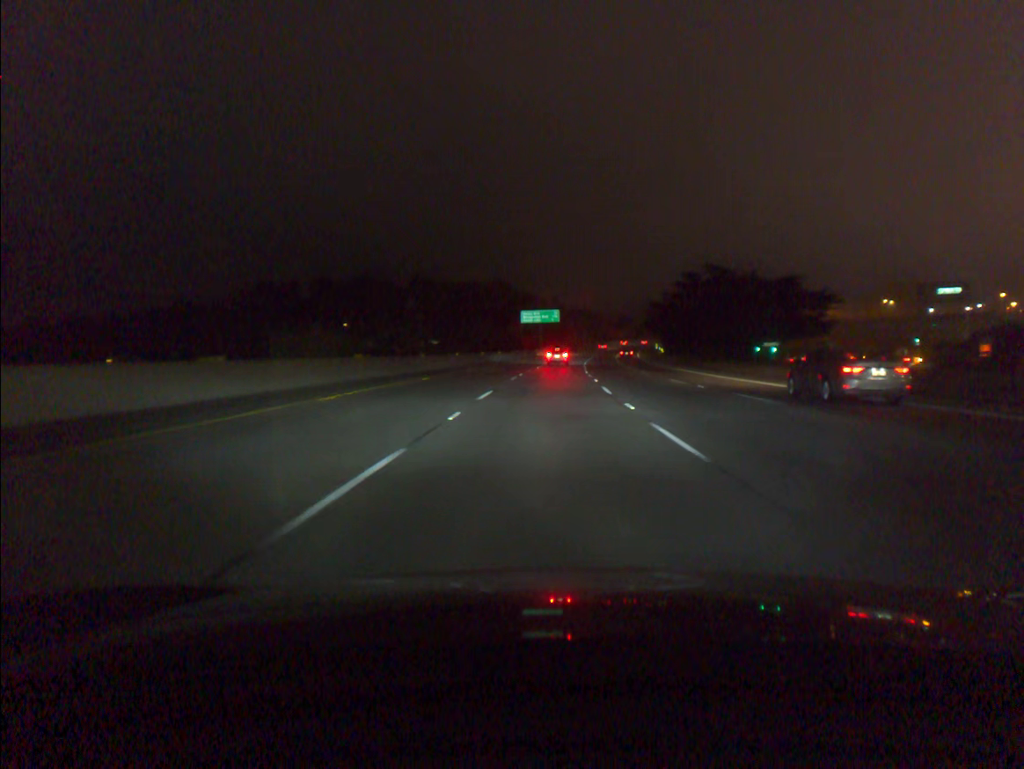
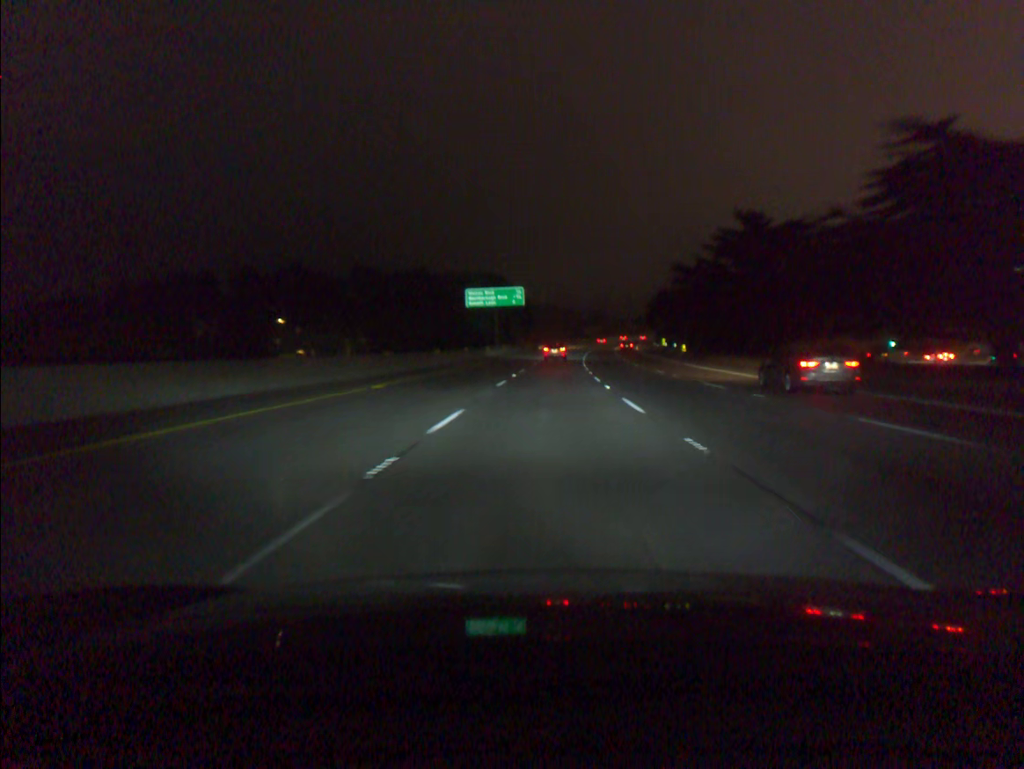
(+1.2, +52.5) m; +3°
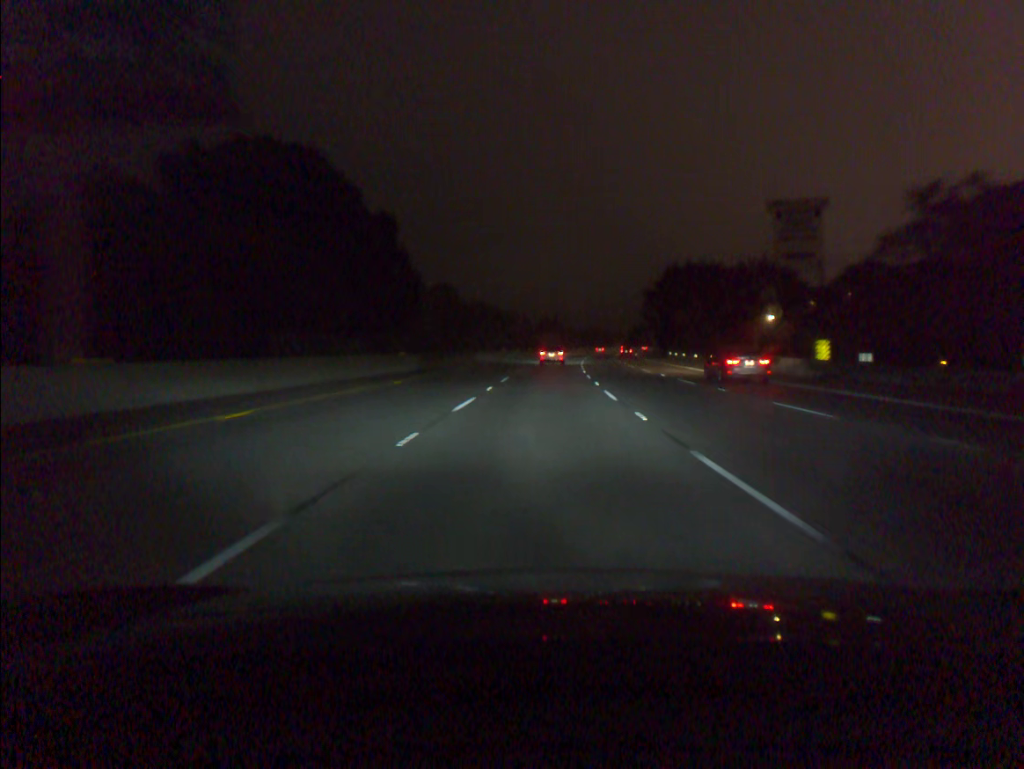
(+3.0, +83.4) m; +4°
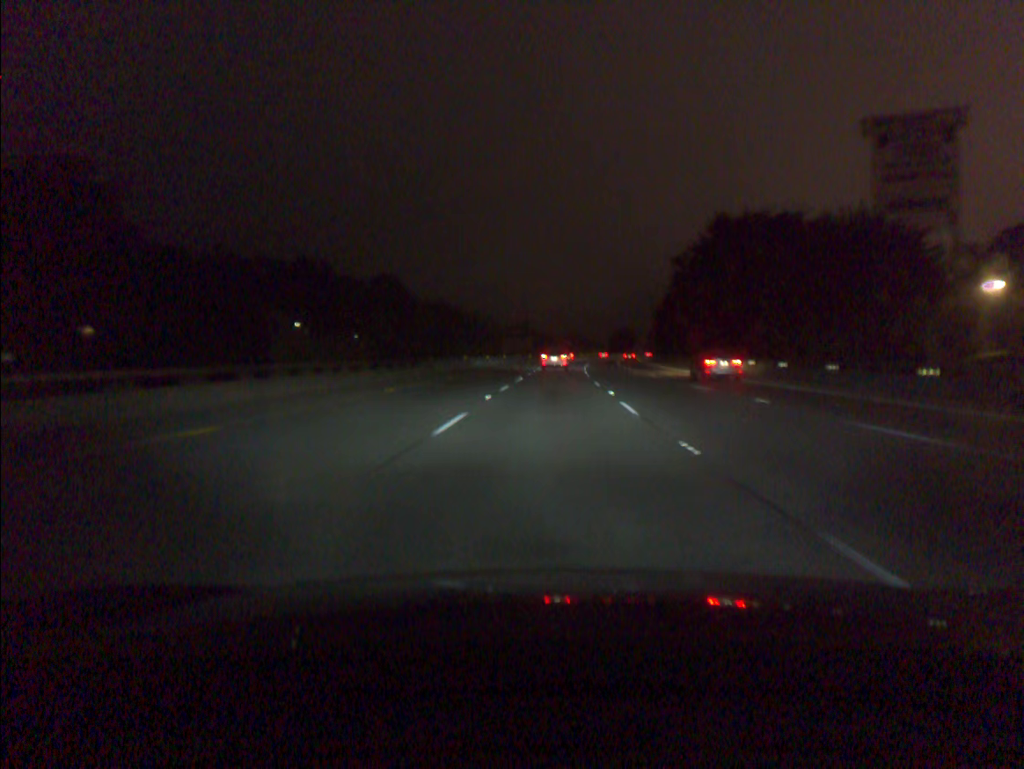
(+0.8, +47.7) m; +2°
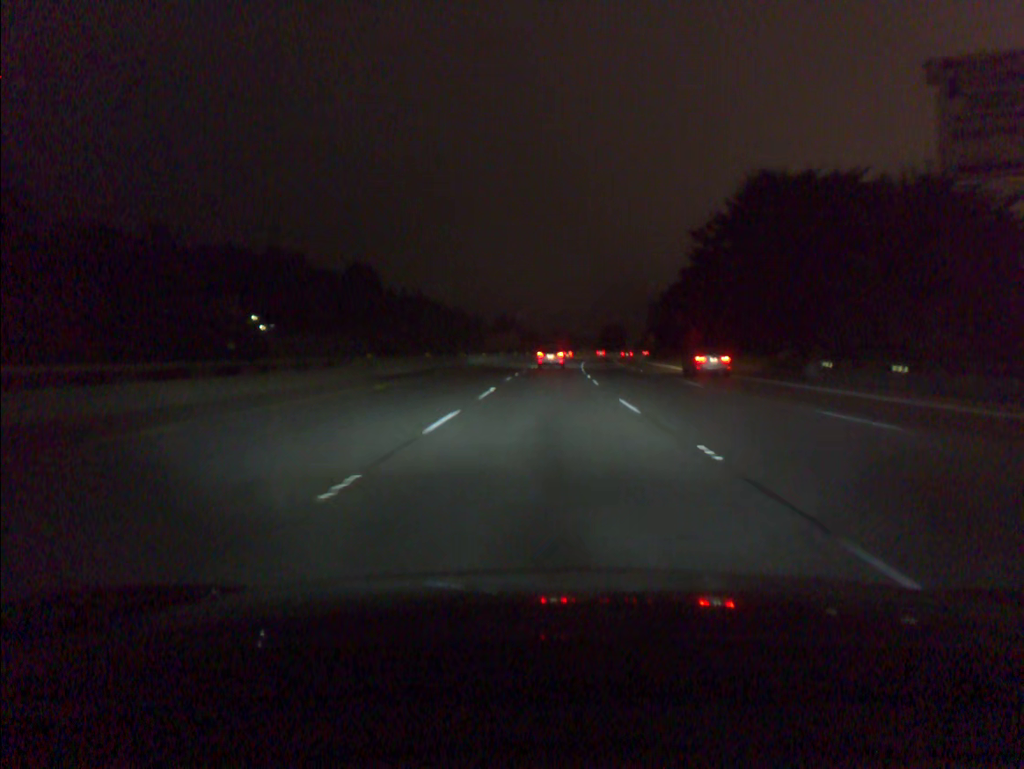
(+0.1, +15.5) m; +1°
